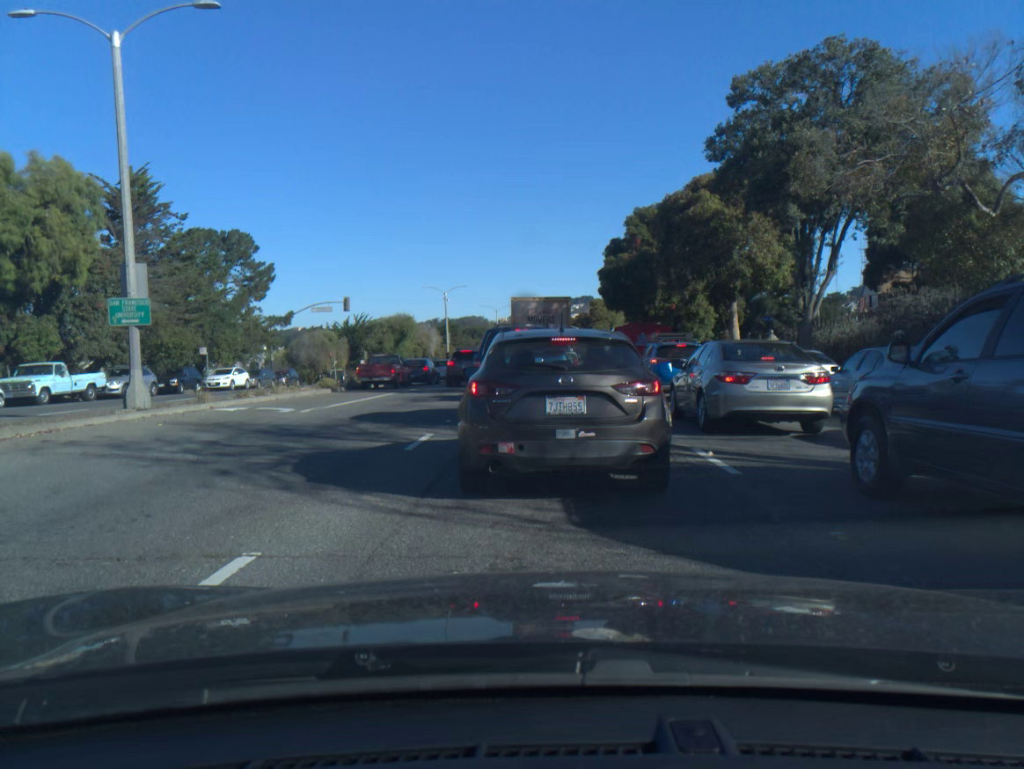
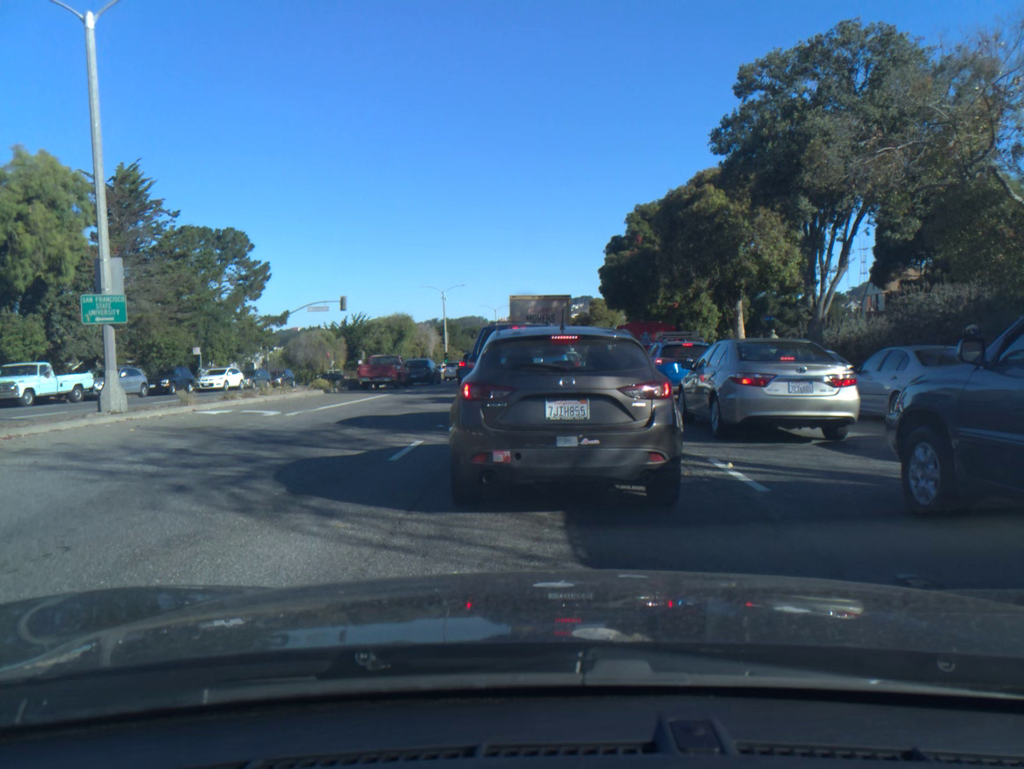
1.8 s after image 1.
(0.0, +1.0) m; 0°
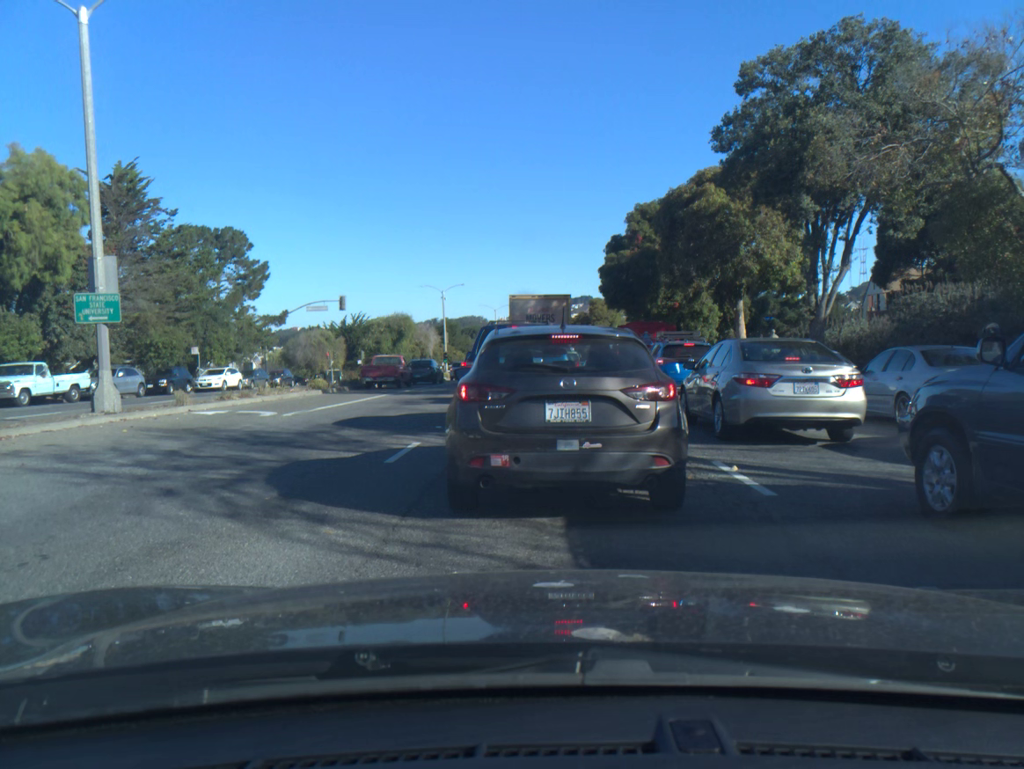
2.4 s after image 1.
(0.0, +0.2) m; 0°
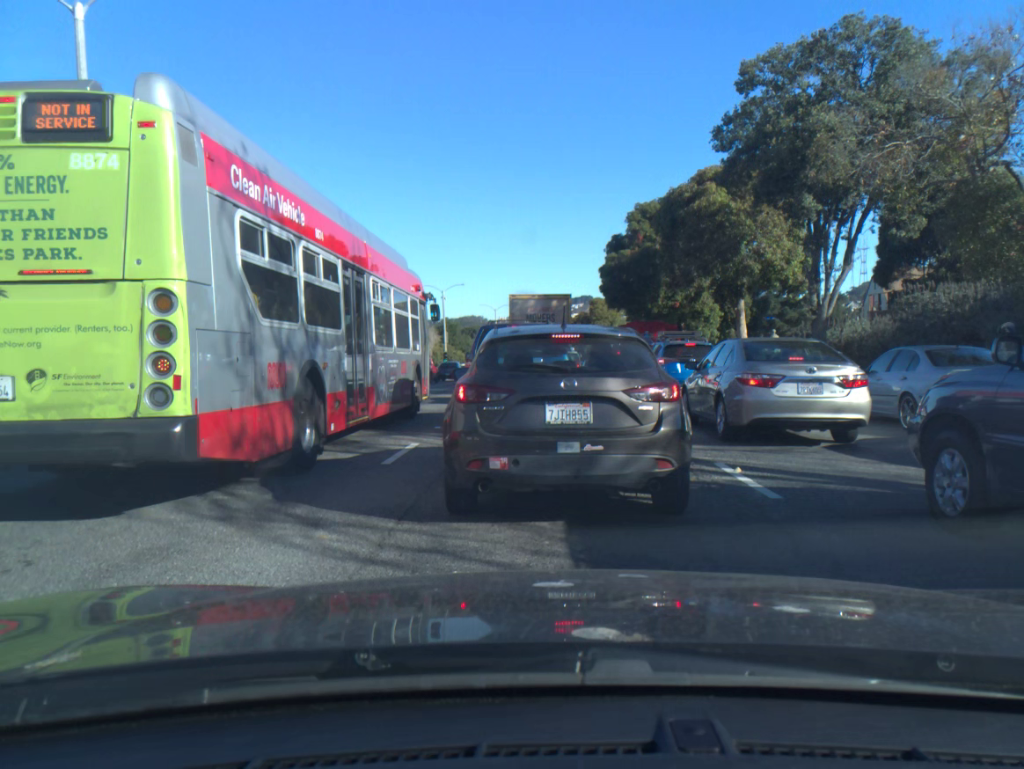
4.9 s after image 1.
(0.0, +0.1) m; 0°
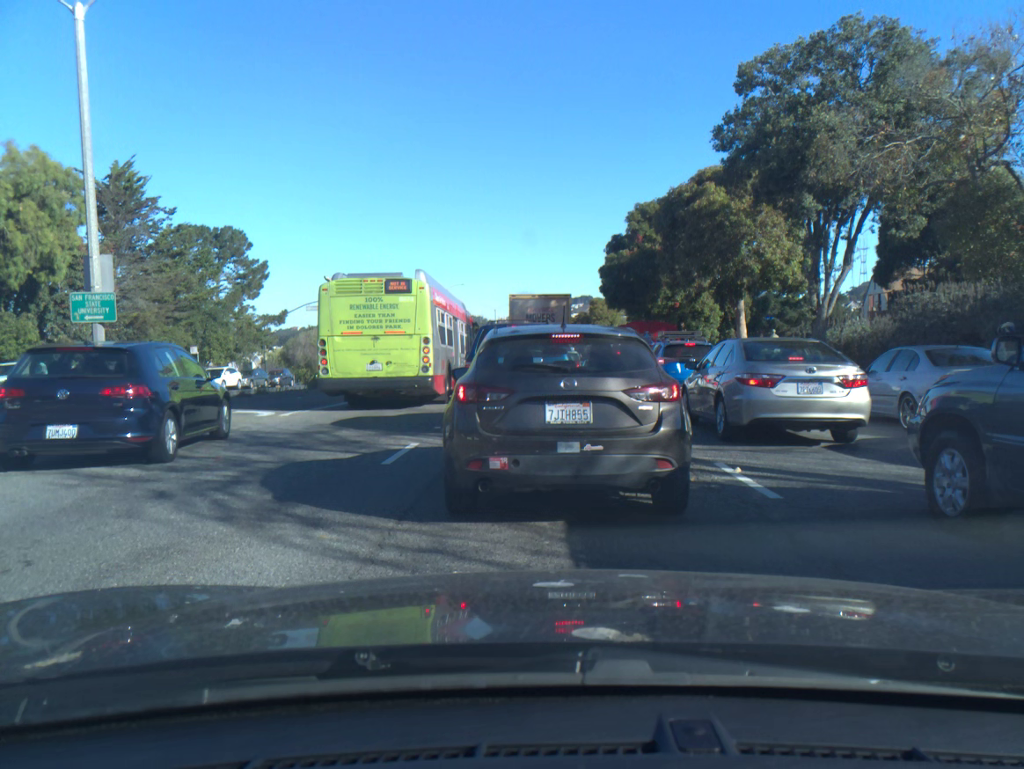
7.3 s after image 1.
(0.0, 0.0) m; 0°
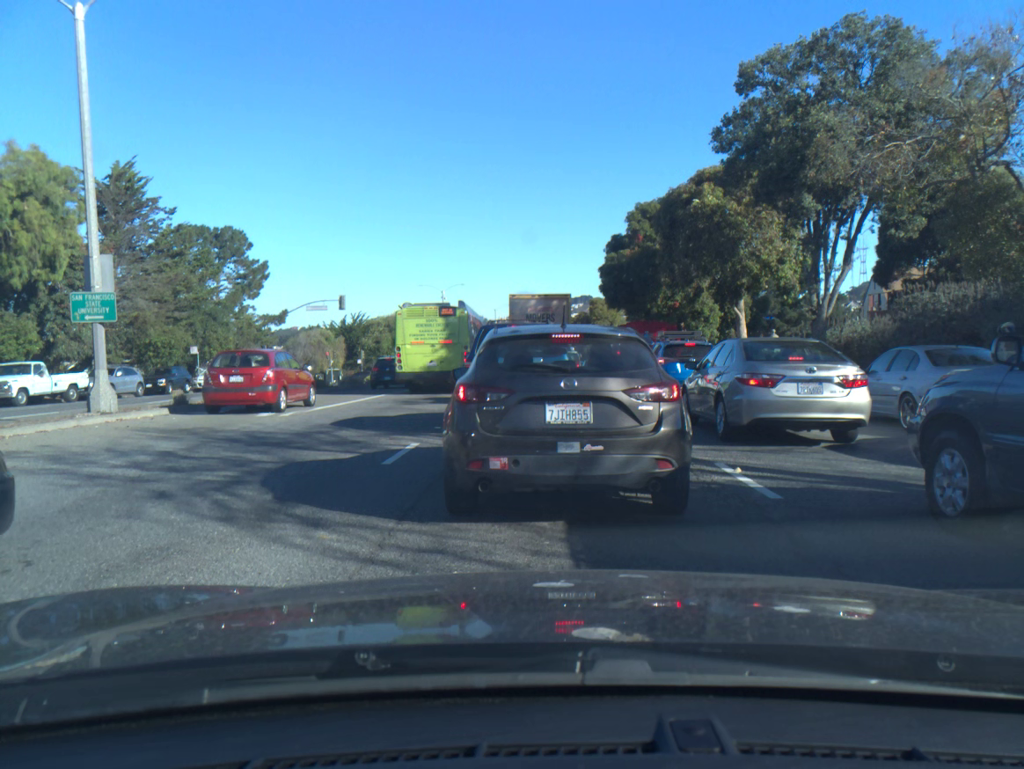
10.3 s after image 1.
(0.0, 0.0) m; 0°
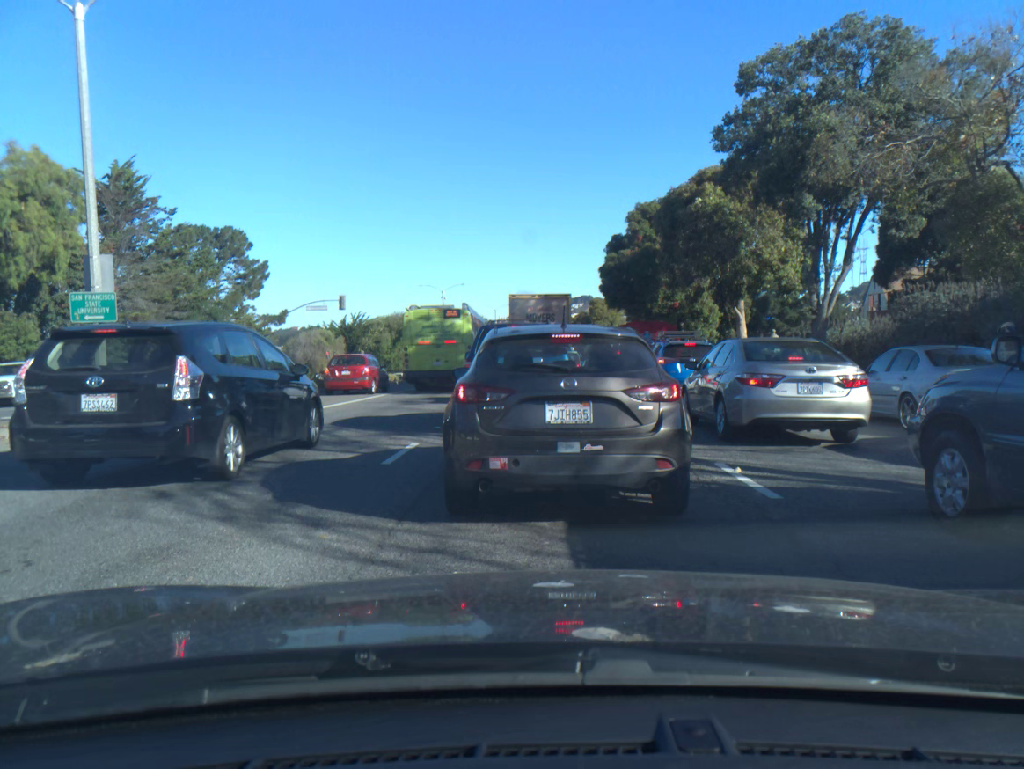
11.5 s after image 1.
(0.0, 0.0) m; 0°
